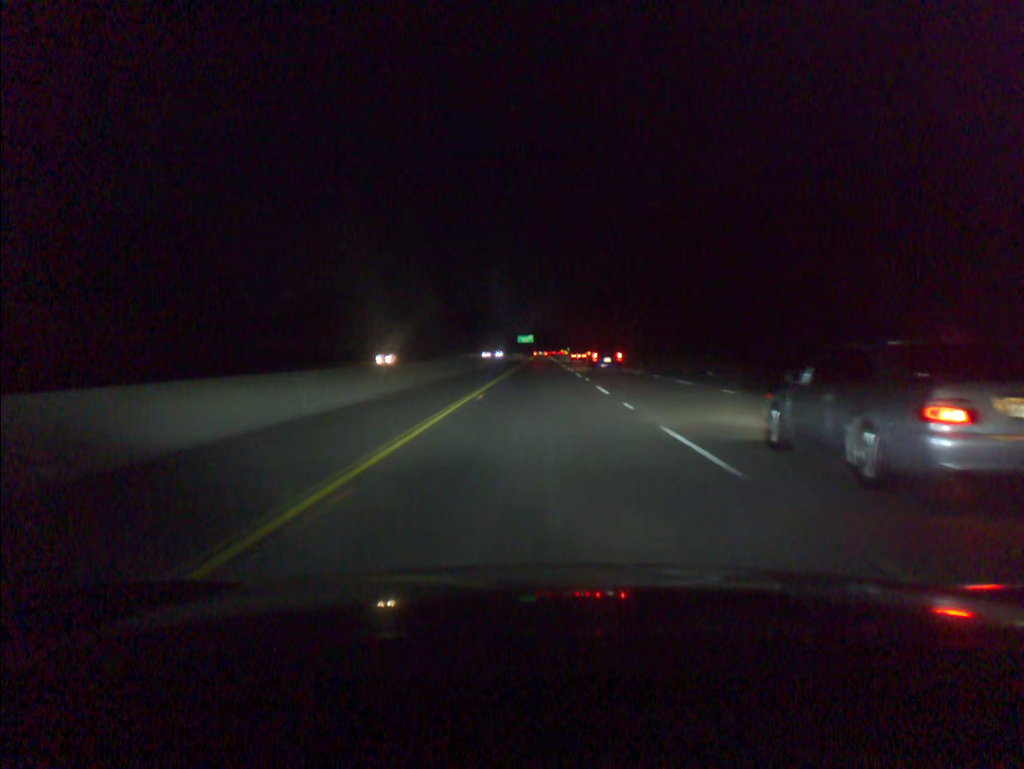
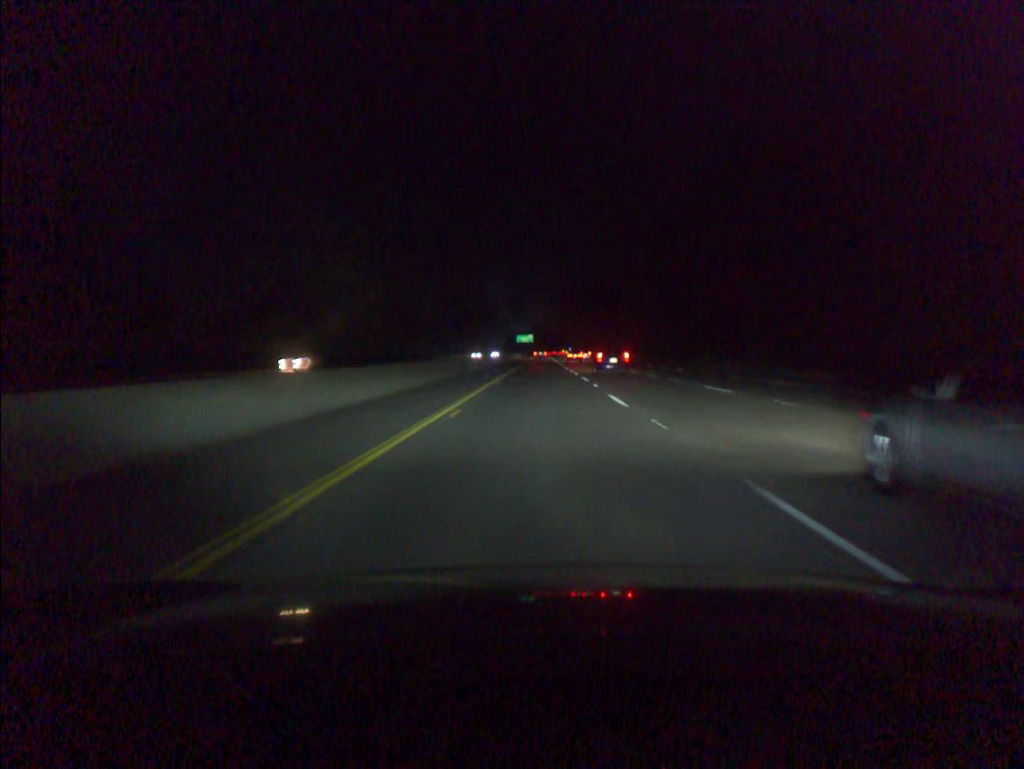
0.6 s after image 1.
(0.0, +20.2) m; 0°
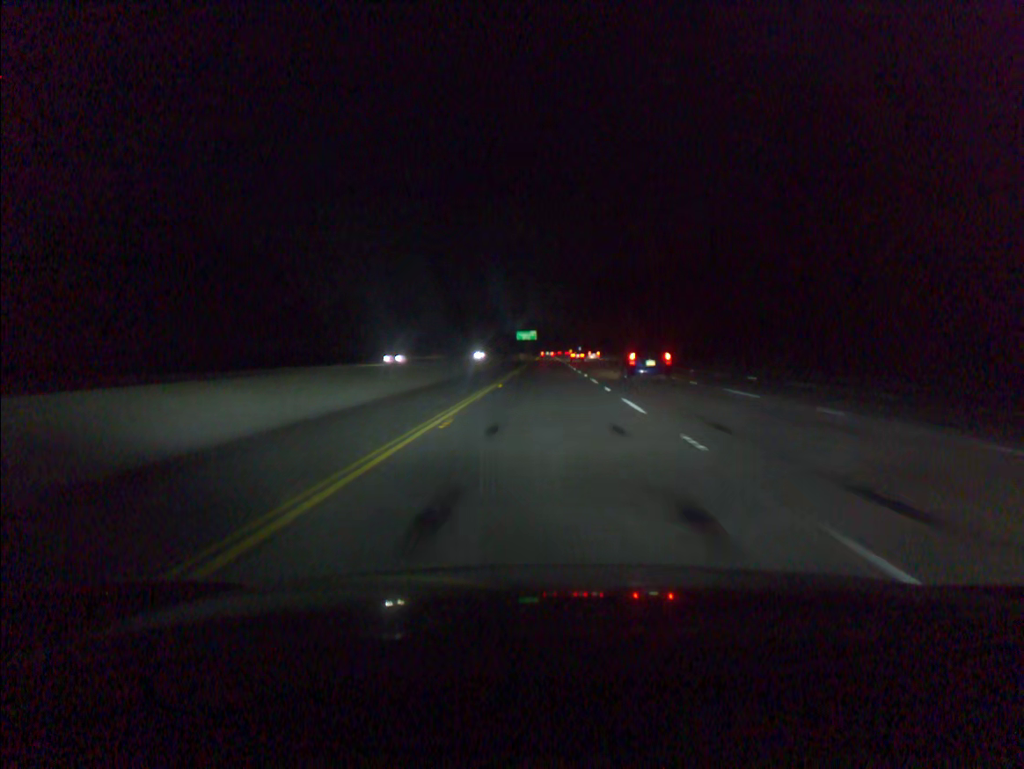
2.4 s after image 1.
(-0.2, +60.5) m; 0°
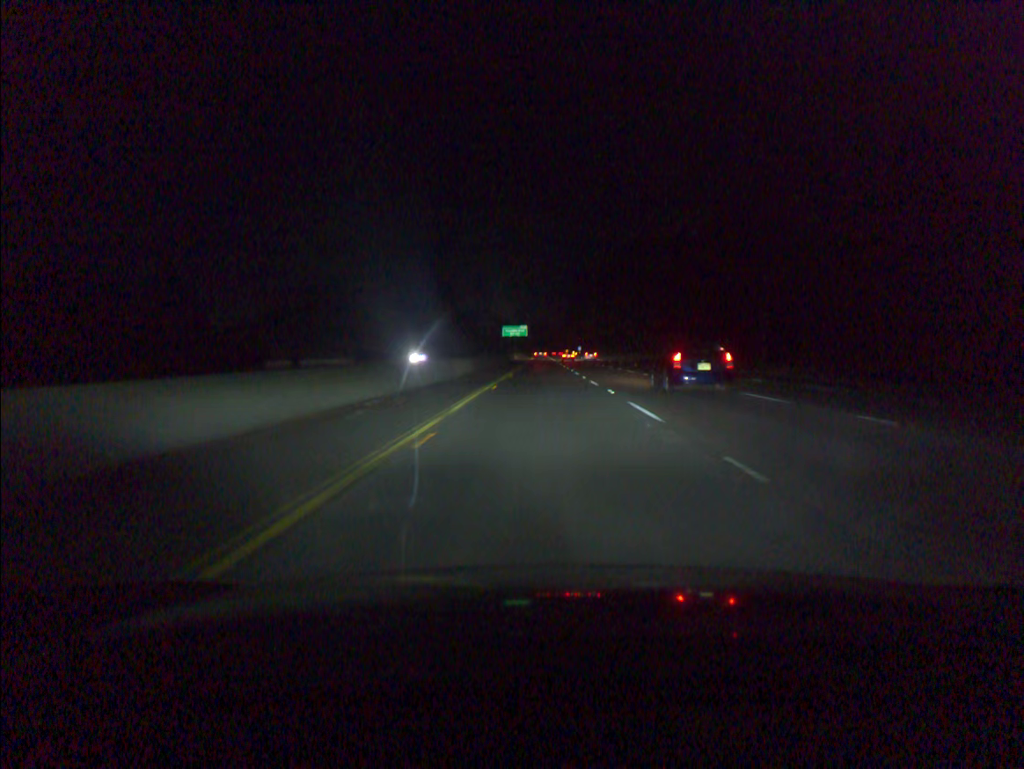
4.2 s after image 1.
(+0.2, +60.5) m; 0°
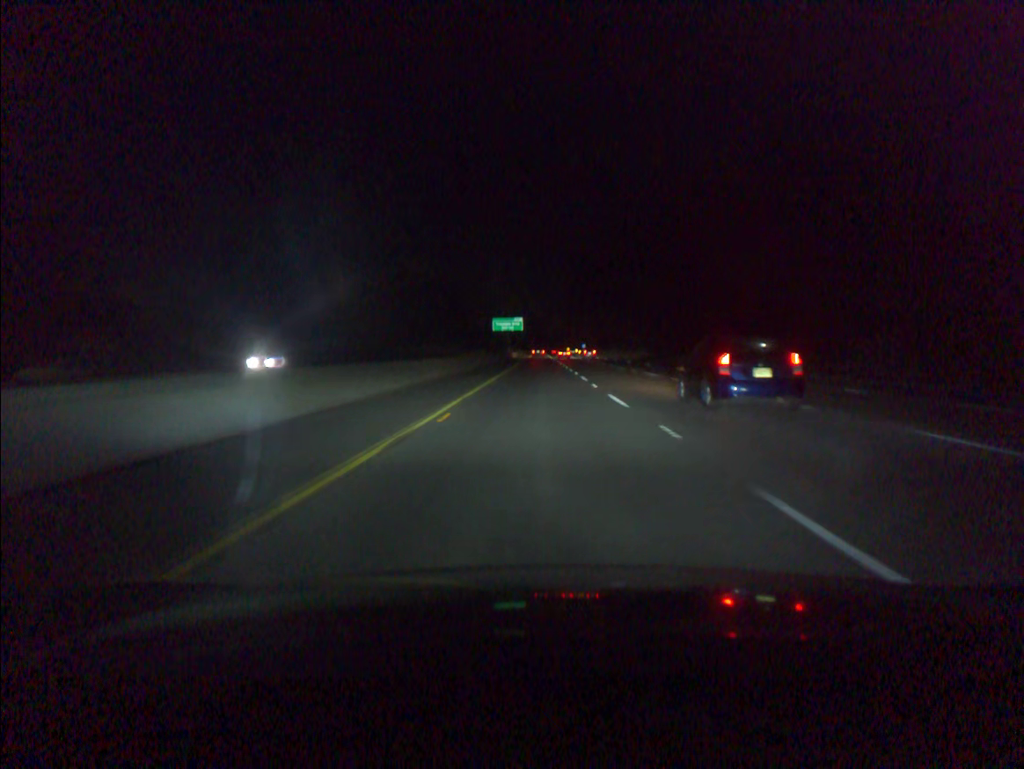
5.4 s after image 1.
(+0.1, +40.3) m; 0°
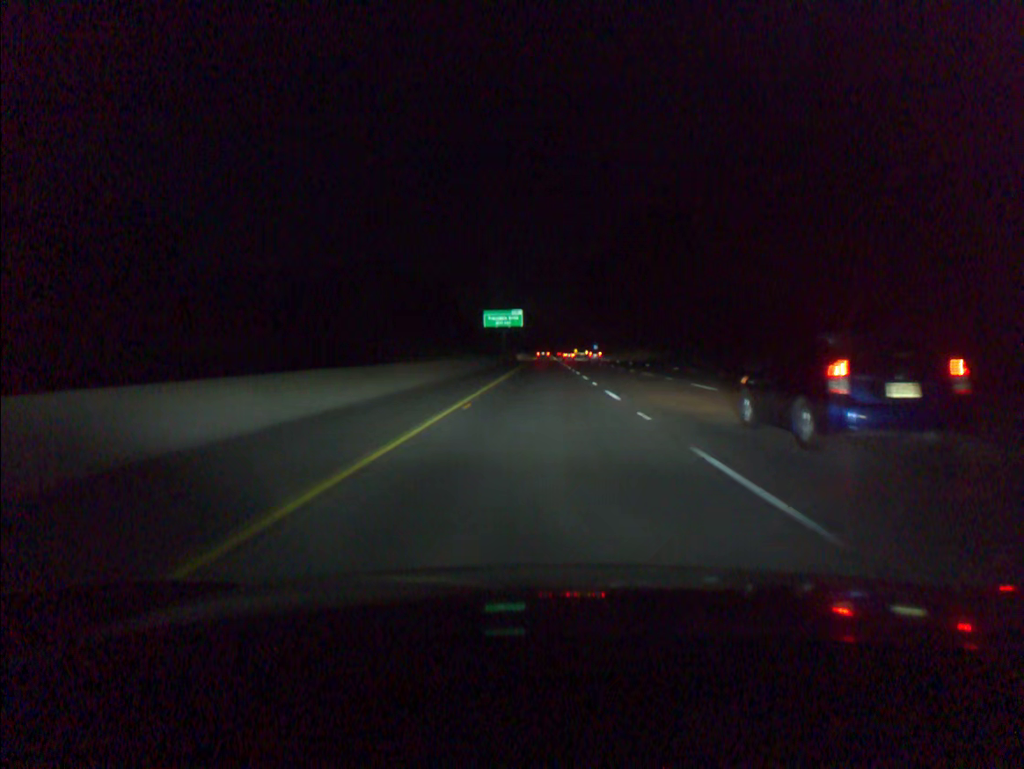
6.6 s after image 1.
(-0.1, +40.3) m; 0°
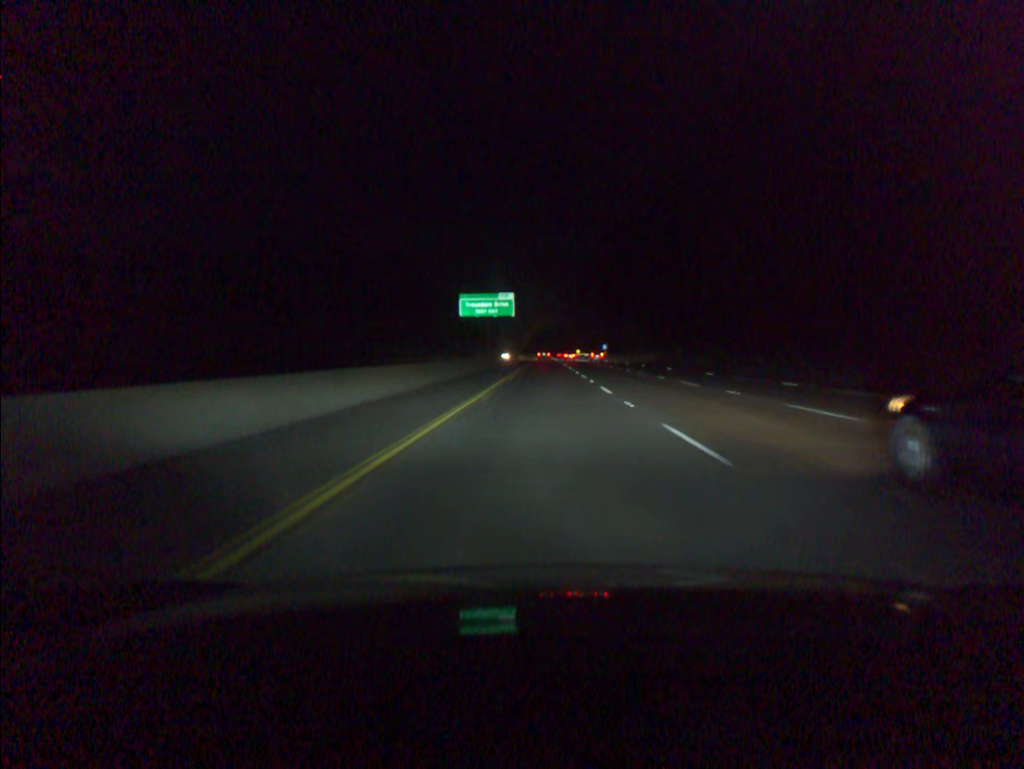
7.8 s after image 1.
(-0.1, +40.3) m; 0°
